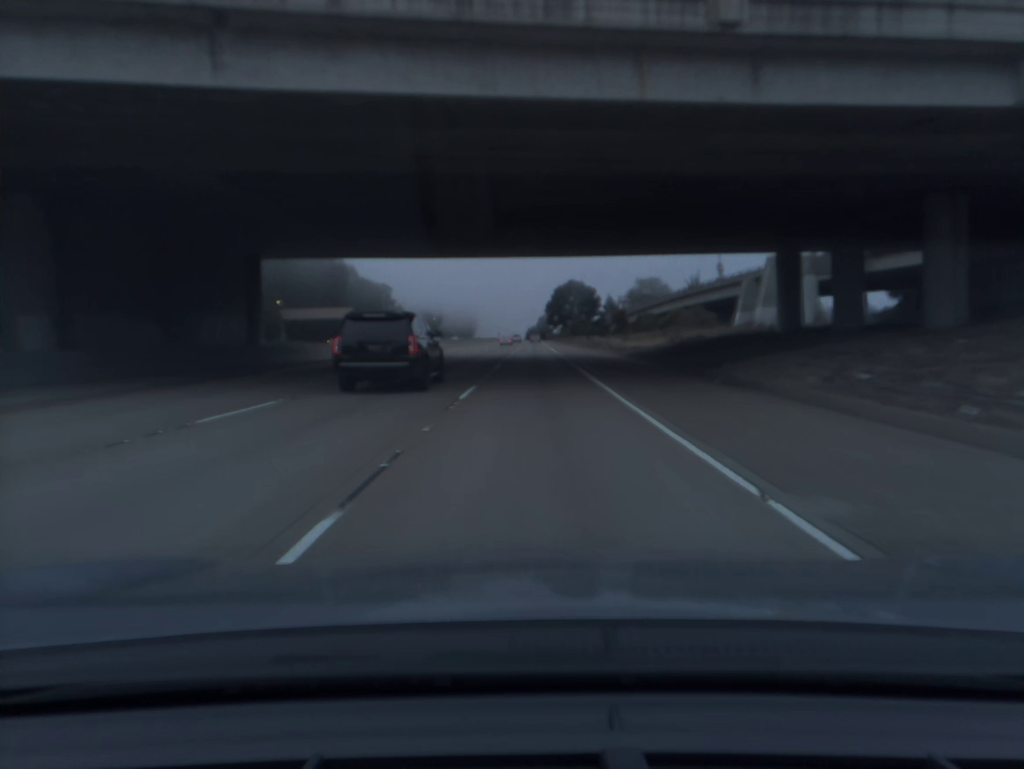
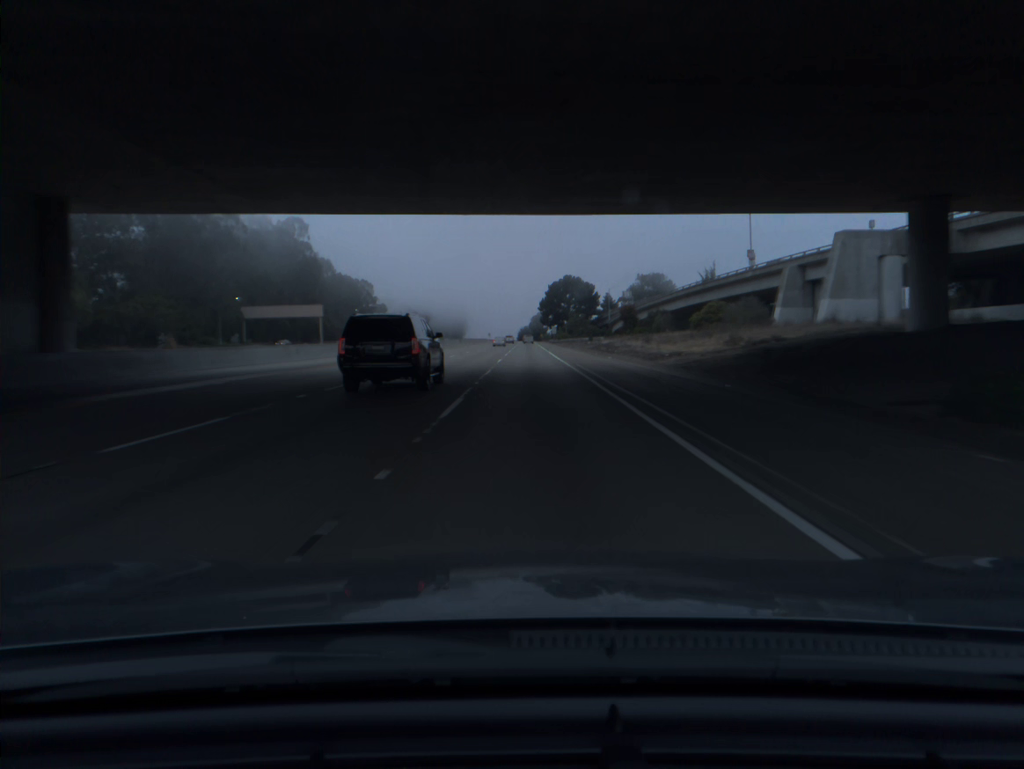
(+0.1, +18.1) m; +1°
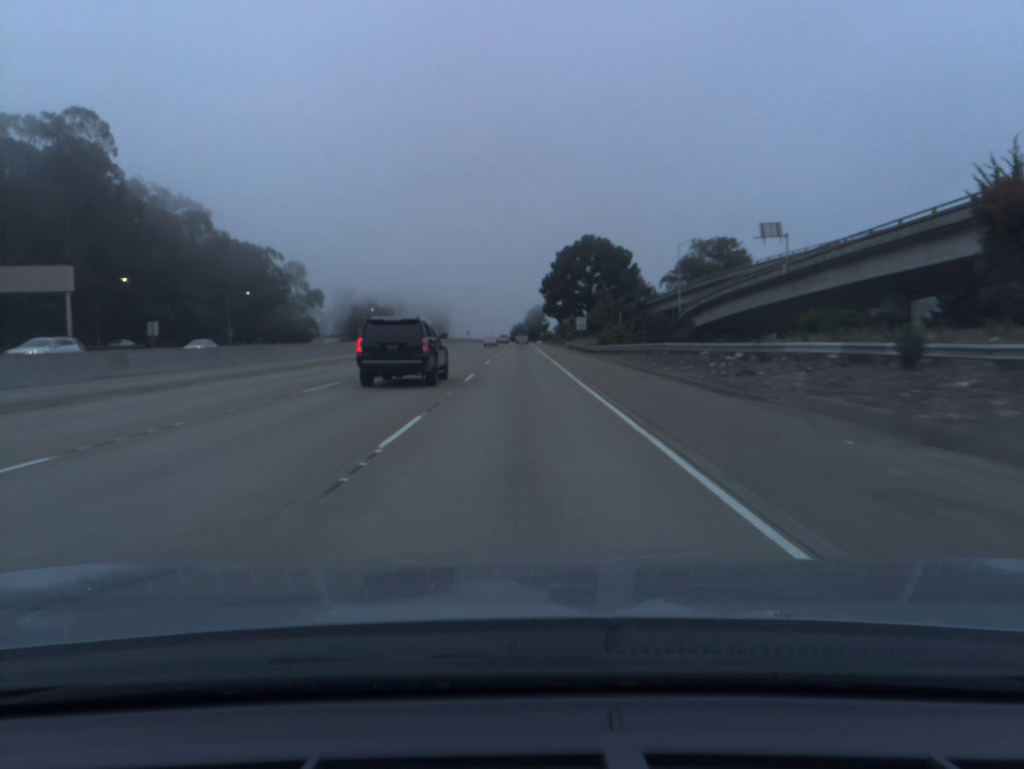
(+0.6, +90.7) m; 0°
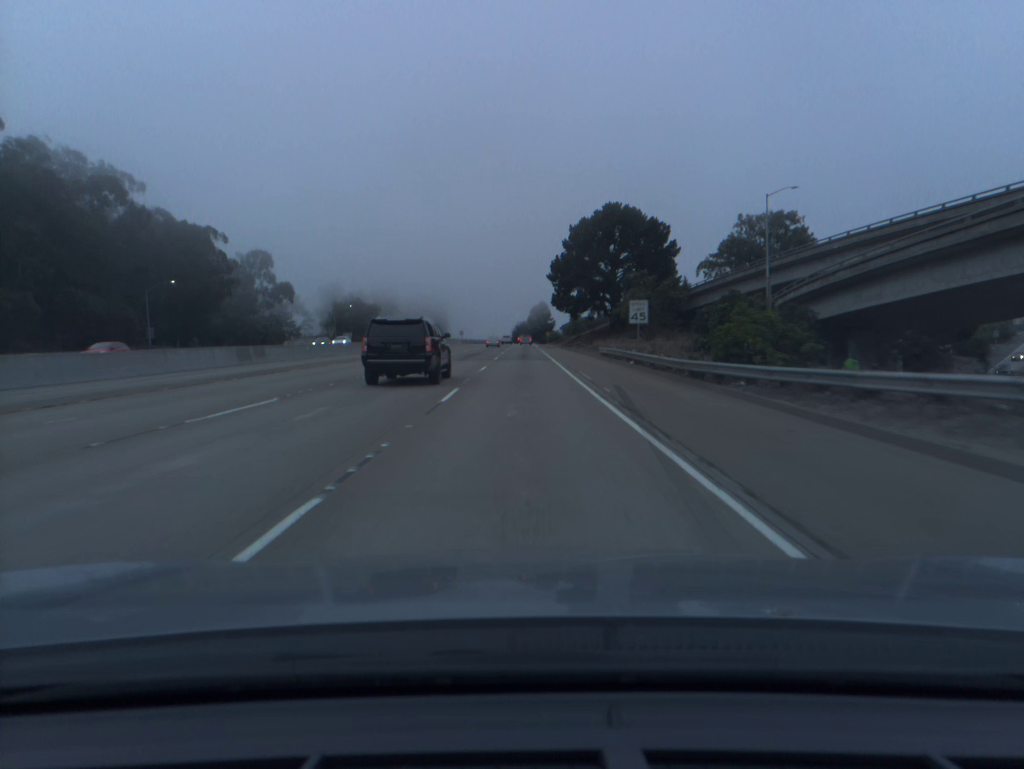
(-0.1, +36.2) m; 0°
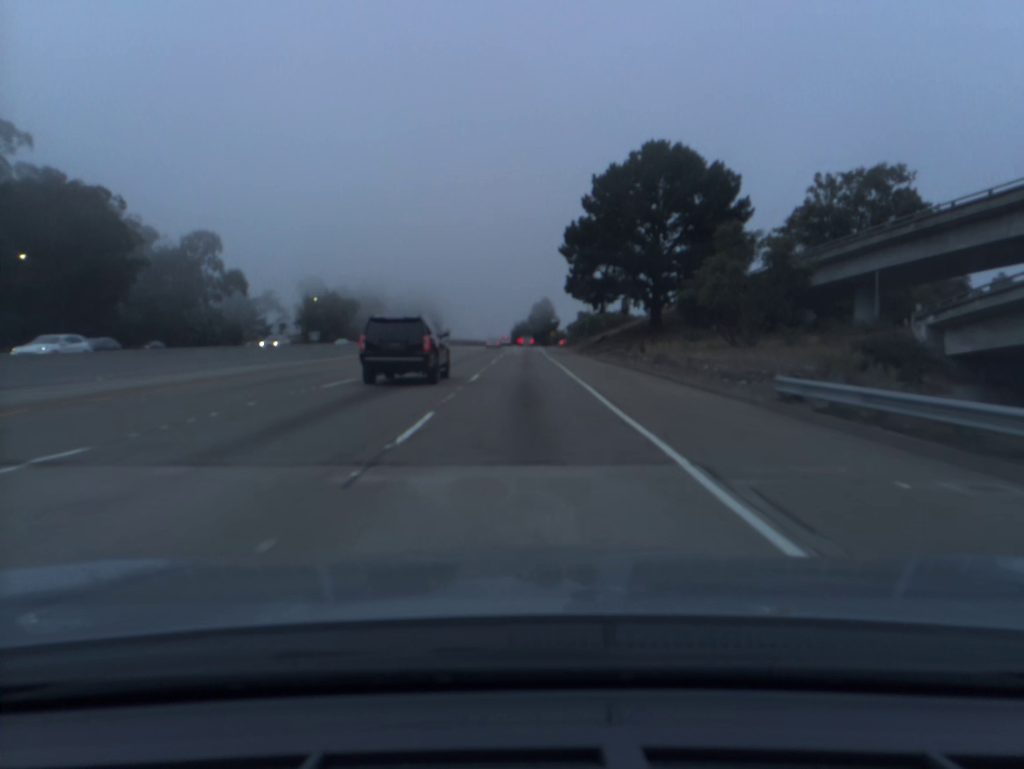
(0.0, +36.2) m; 0°
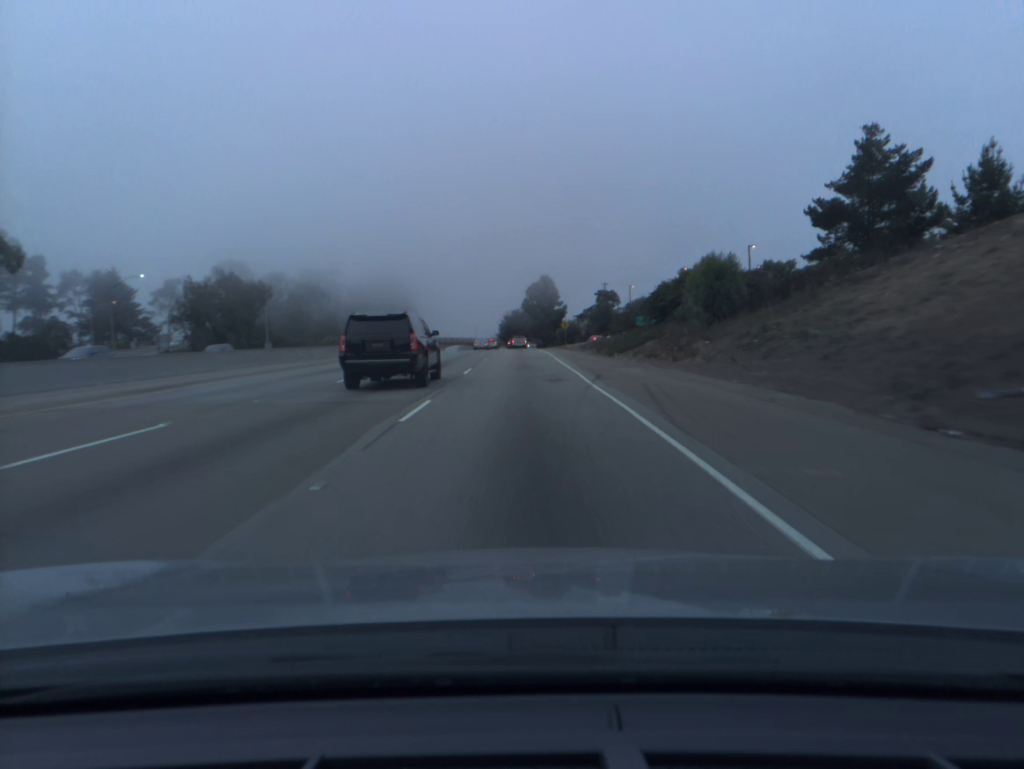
(+0.3, +71.6) m; 0°
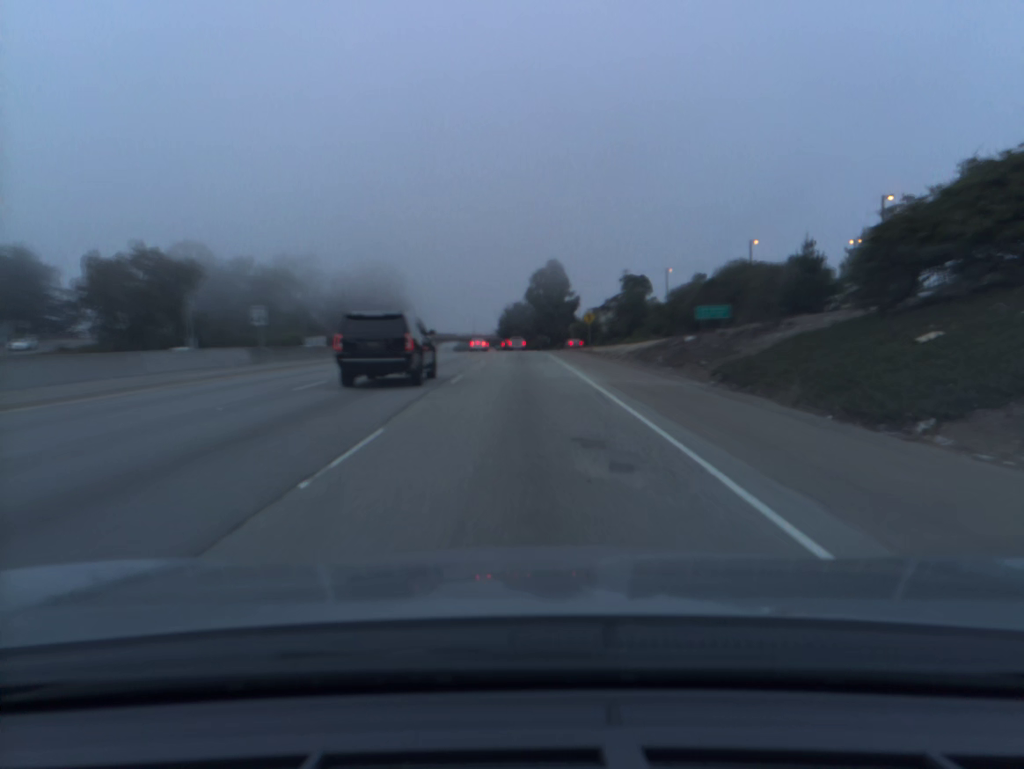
(0.0, +34.1) m; 0°
